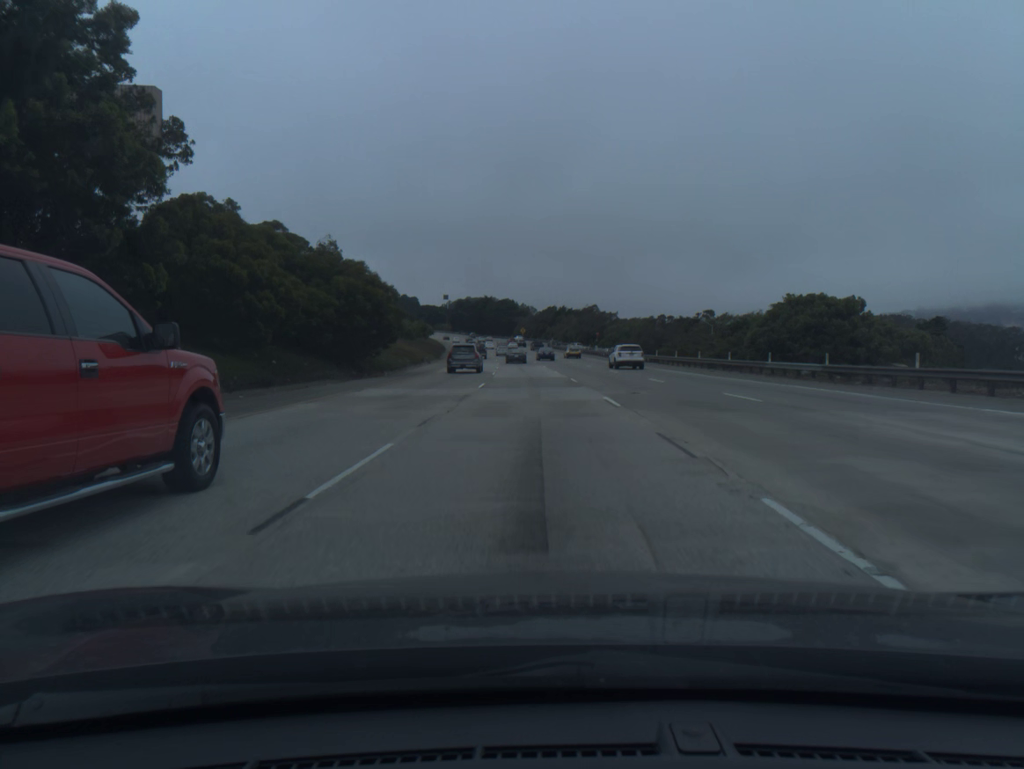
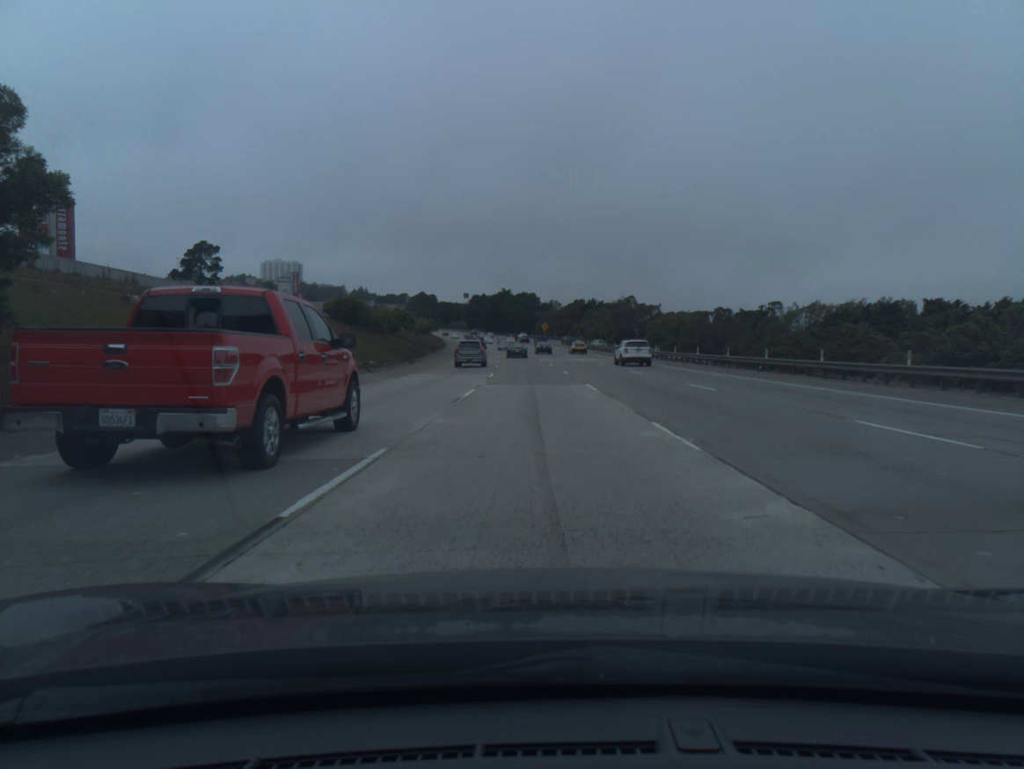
(-0.6, +37.1) m; -2°
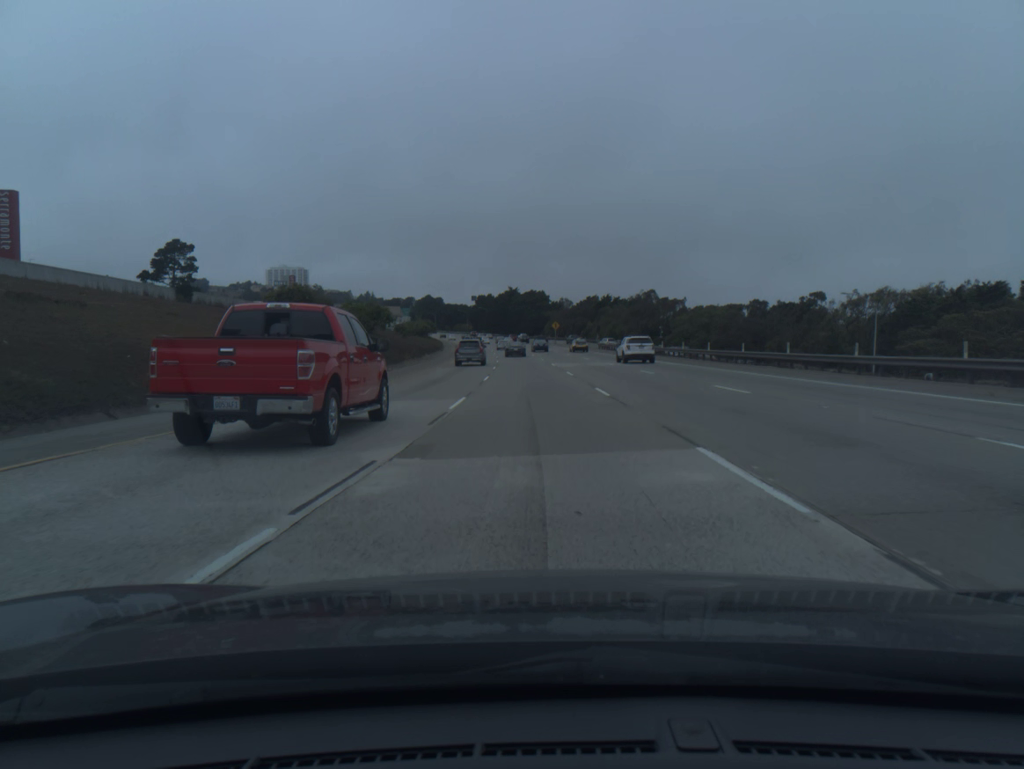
(-0.1, +18.5) m; -1°
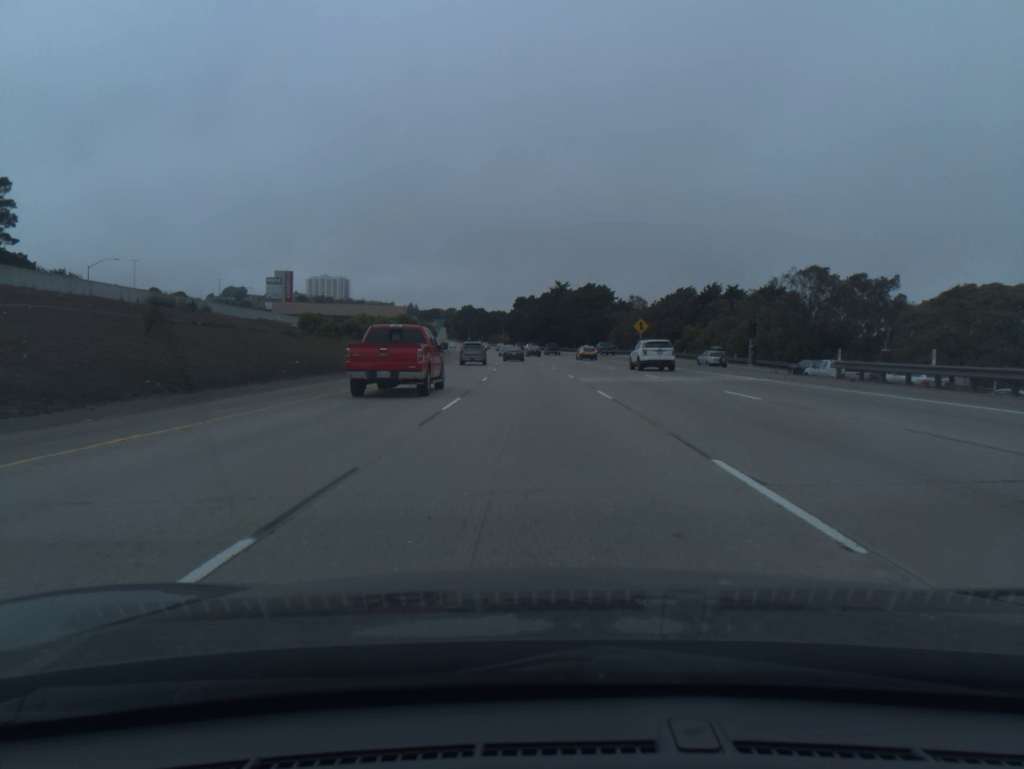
(-2.1, +73.8) m; -3°
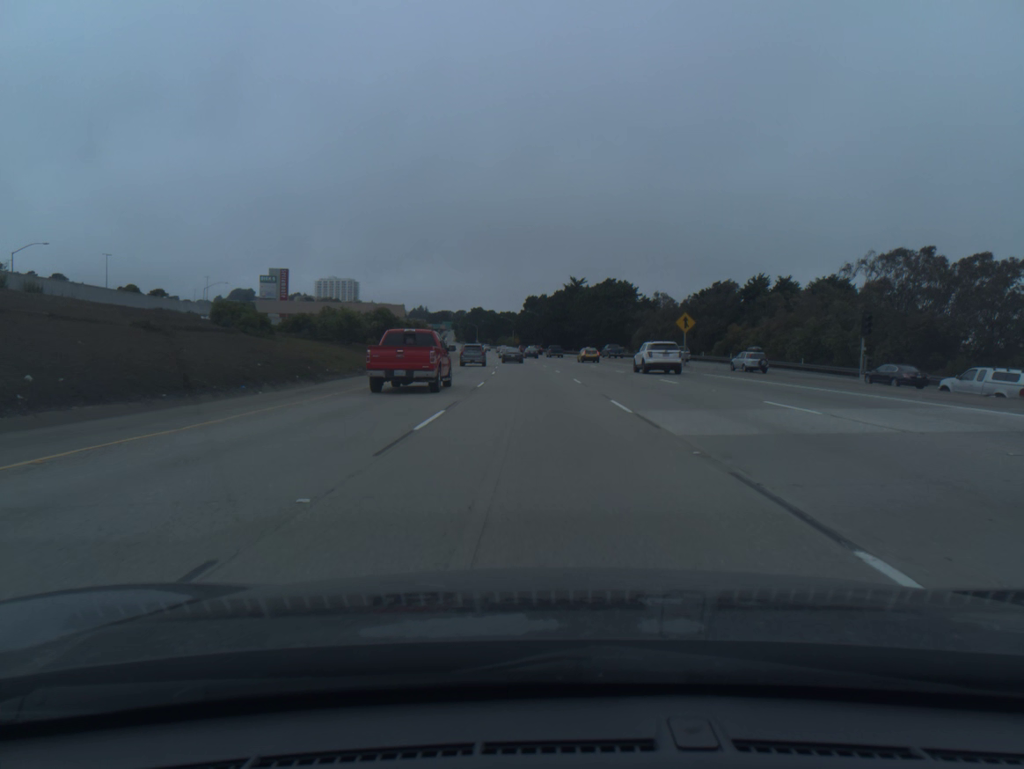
(-0.1, +18.3) m; -1°
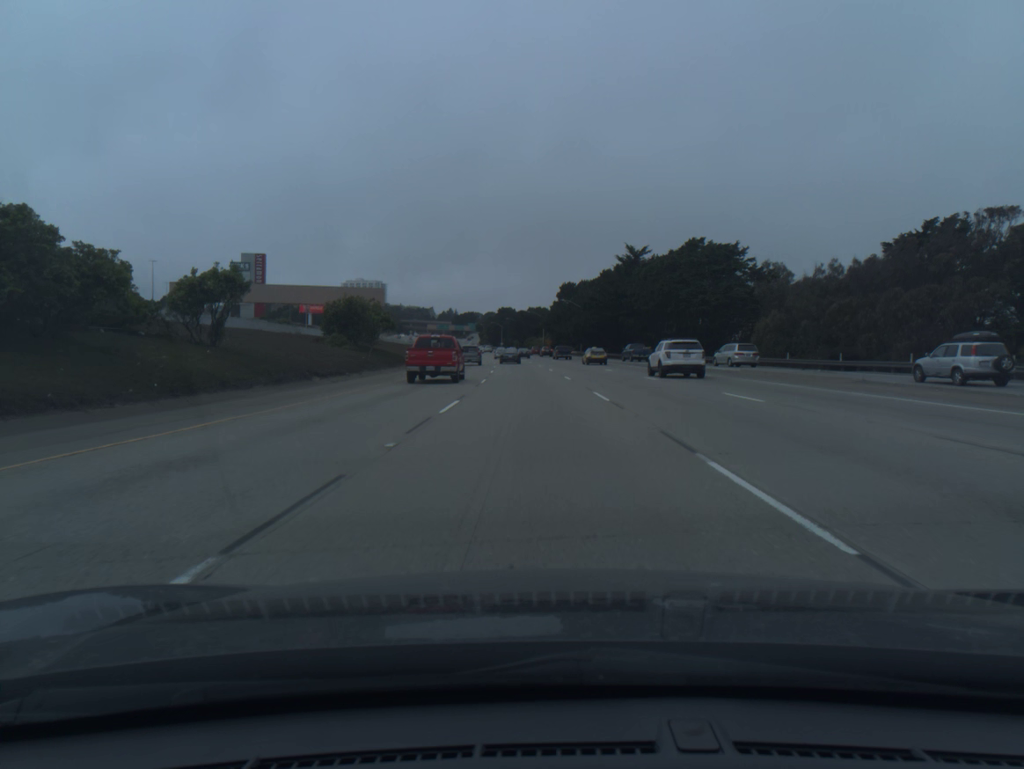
(-1.1, +54.6) m; -2°
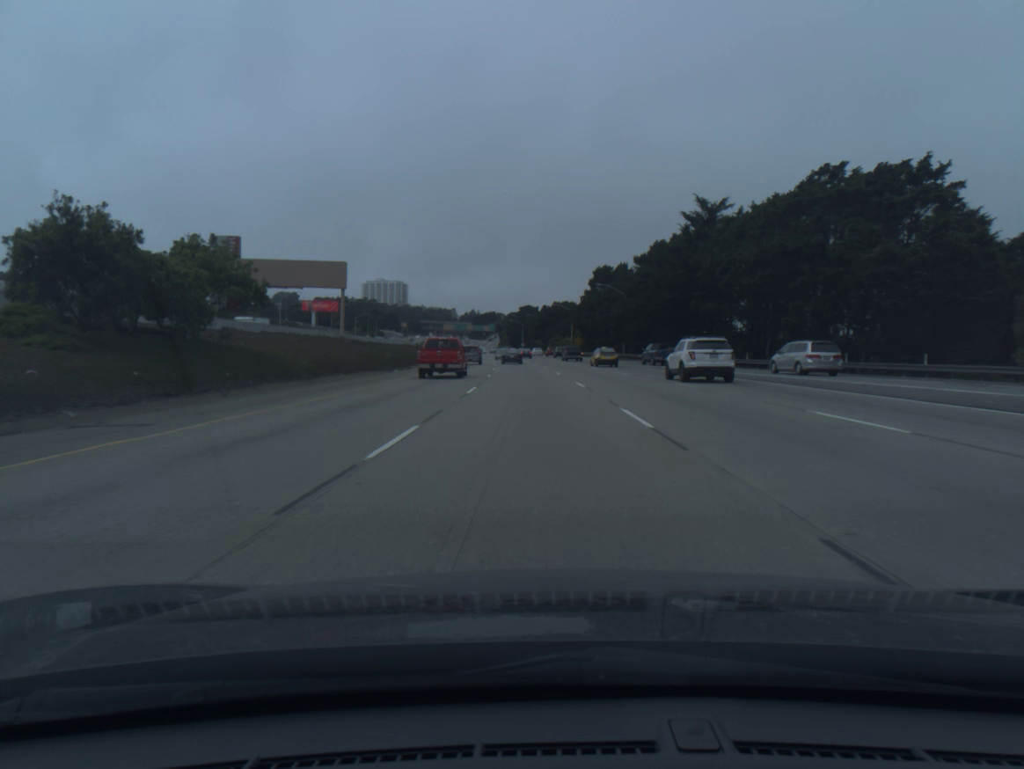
(-0.5, +36.4) m; -2°
